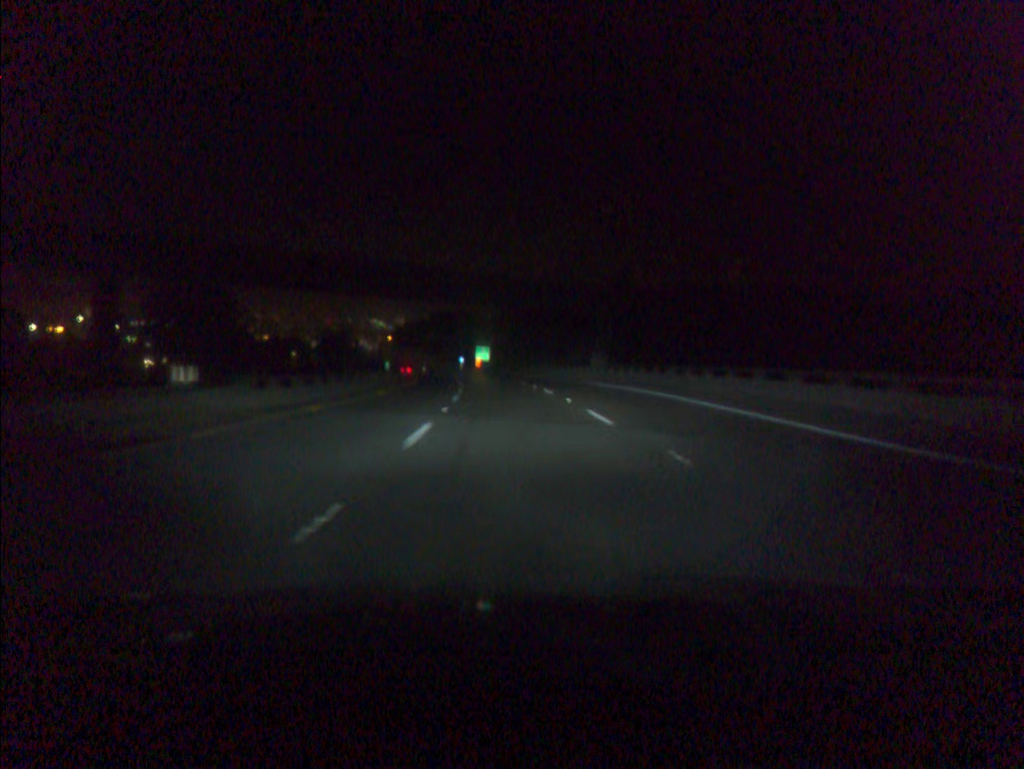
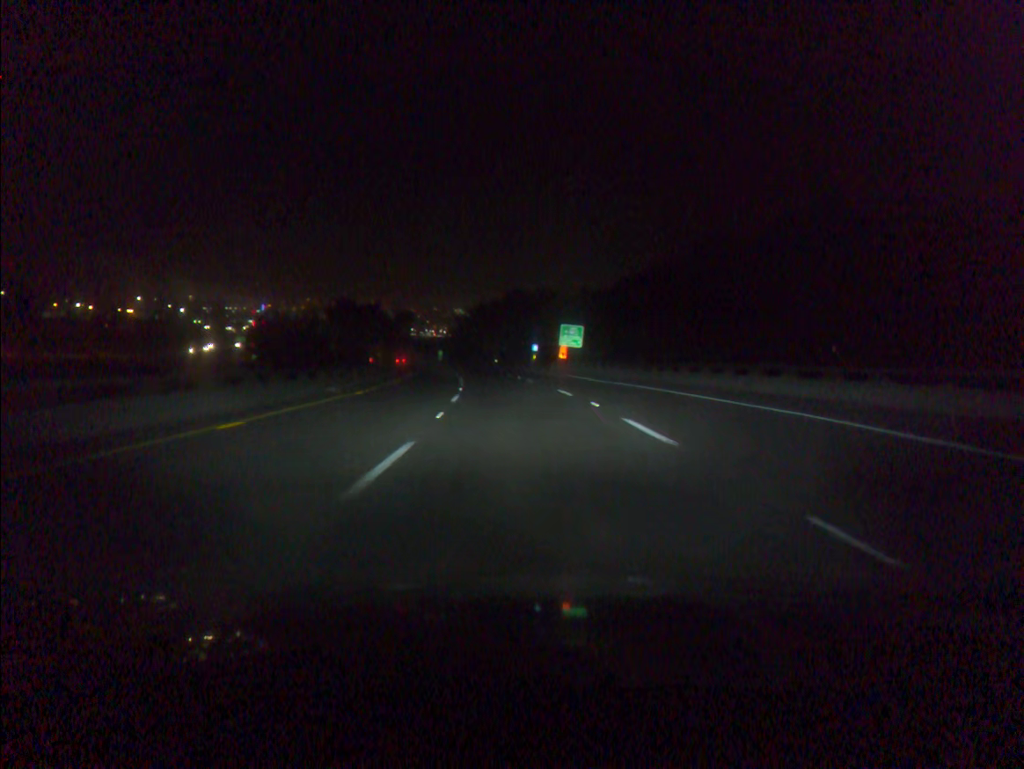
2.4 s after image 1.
(-2.9, +62.9) m; -6°
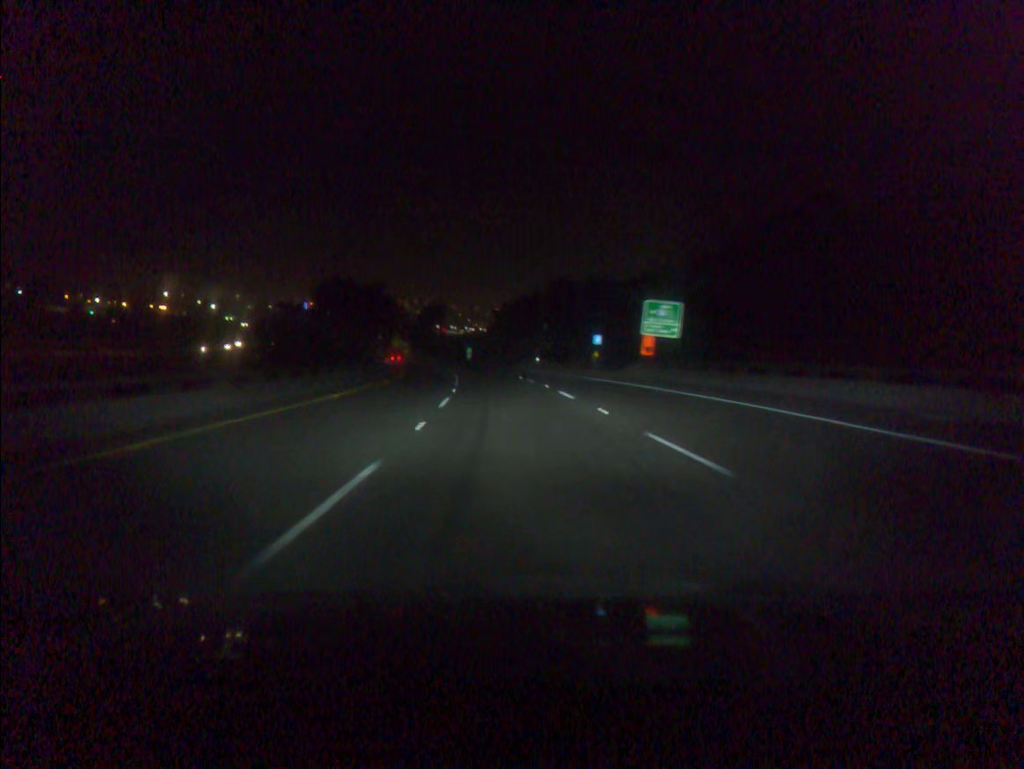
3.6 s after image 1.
(-0.8, +31.7) m; -3°
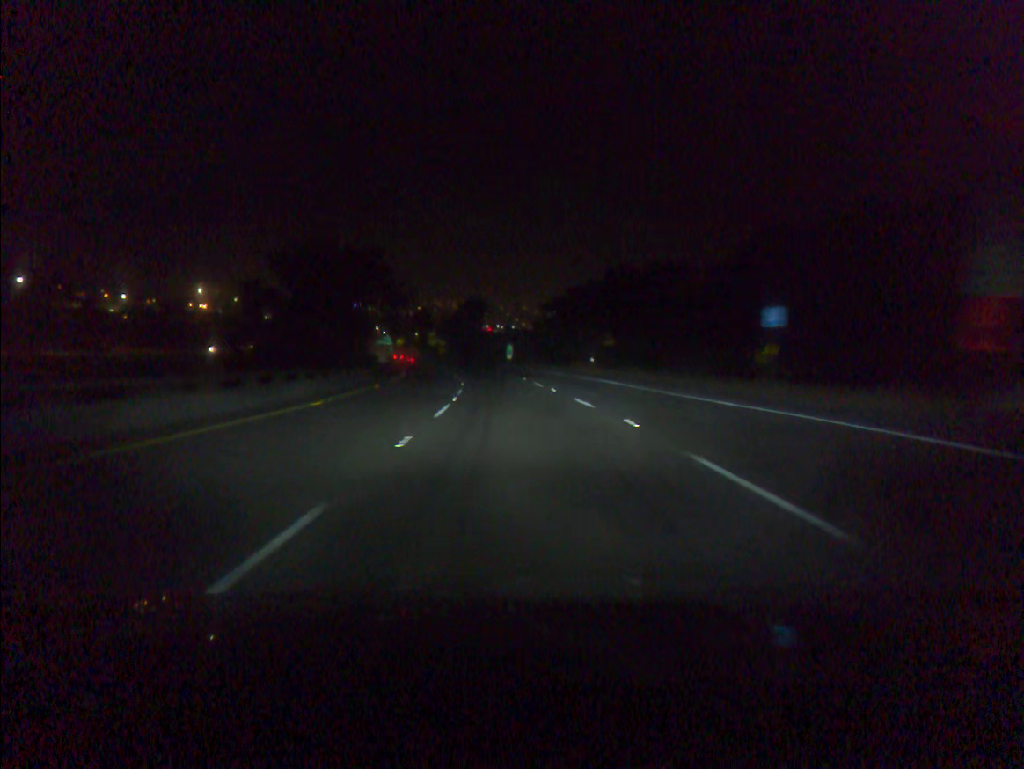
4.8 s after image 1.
(-1.0, +31.7) m; -3°
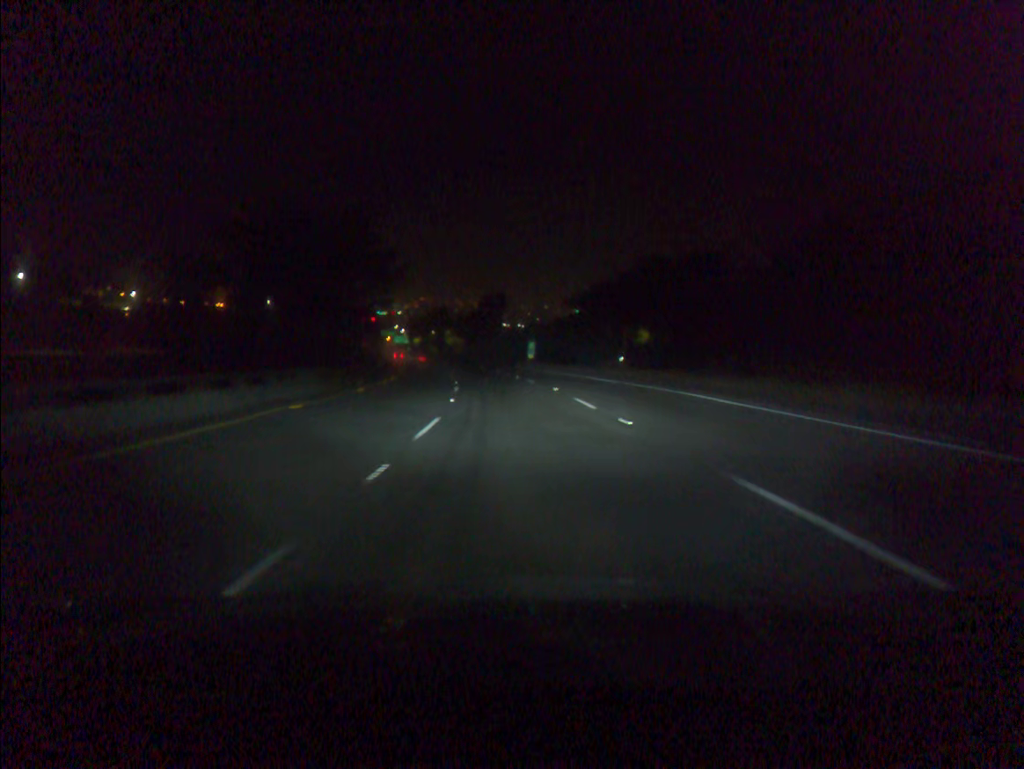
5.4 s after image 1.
(-0.2, +15.9) m; -2°
